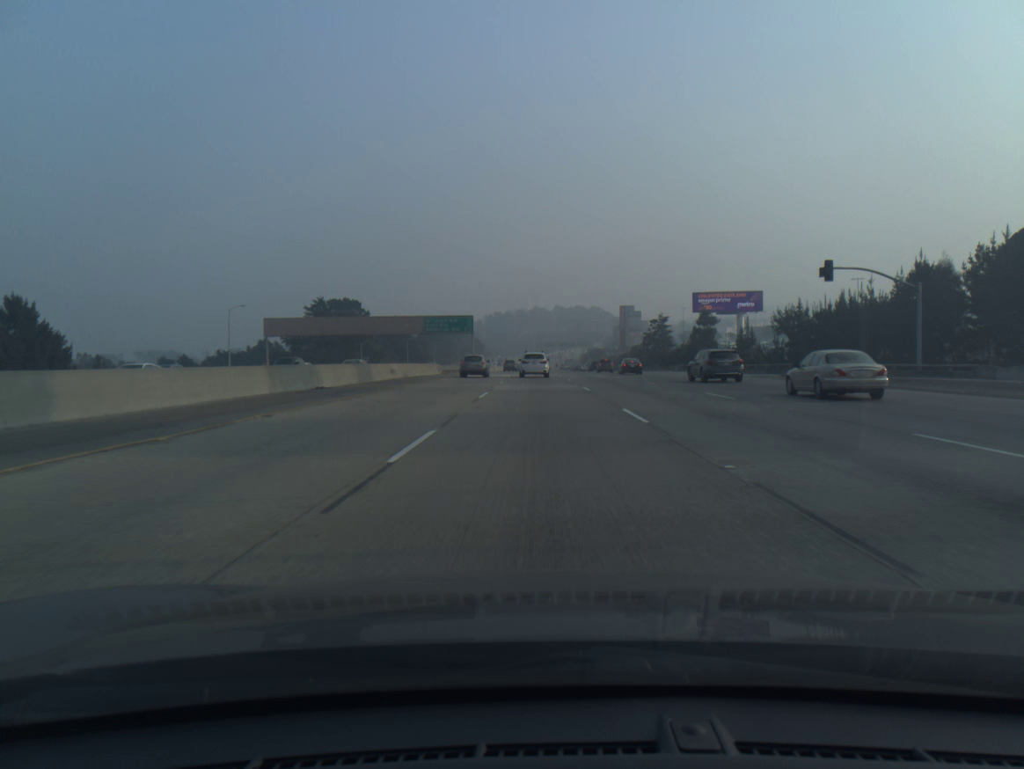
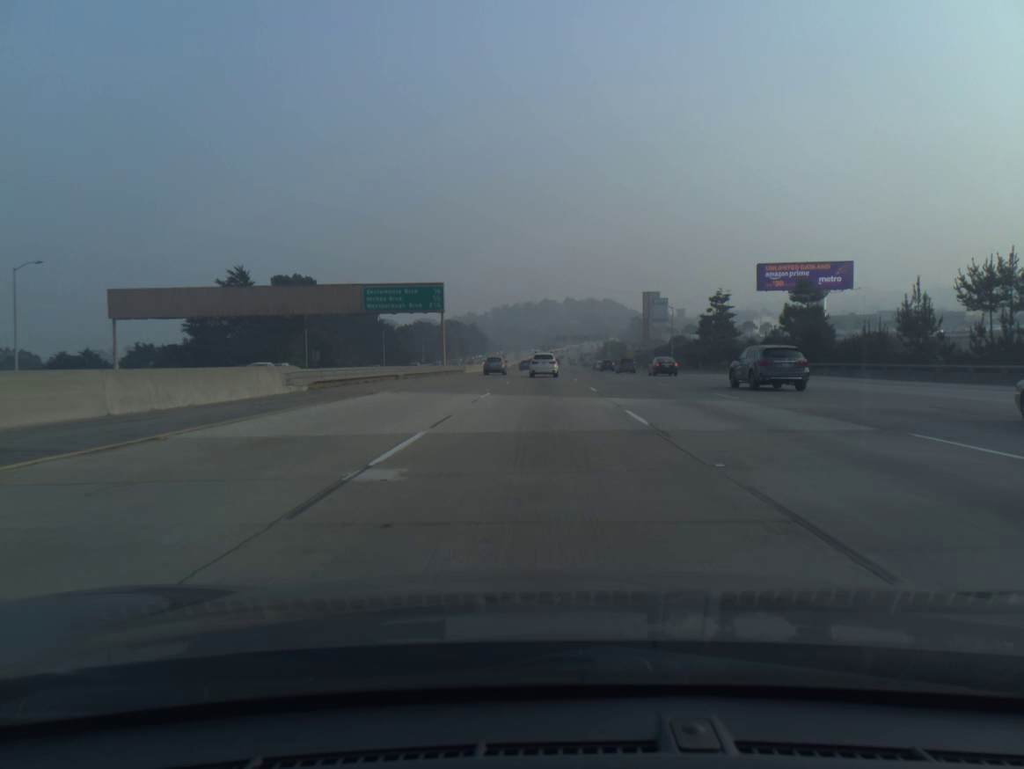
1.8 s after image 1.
(-0.3, +44.0) m; -1°
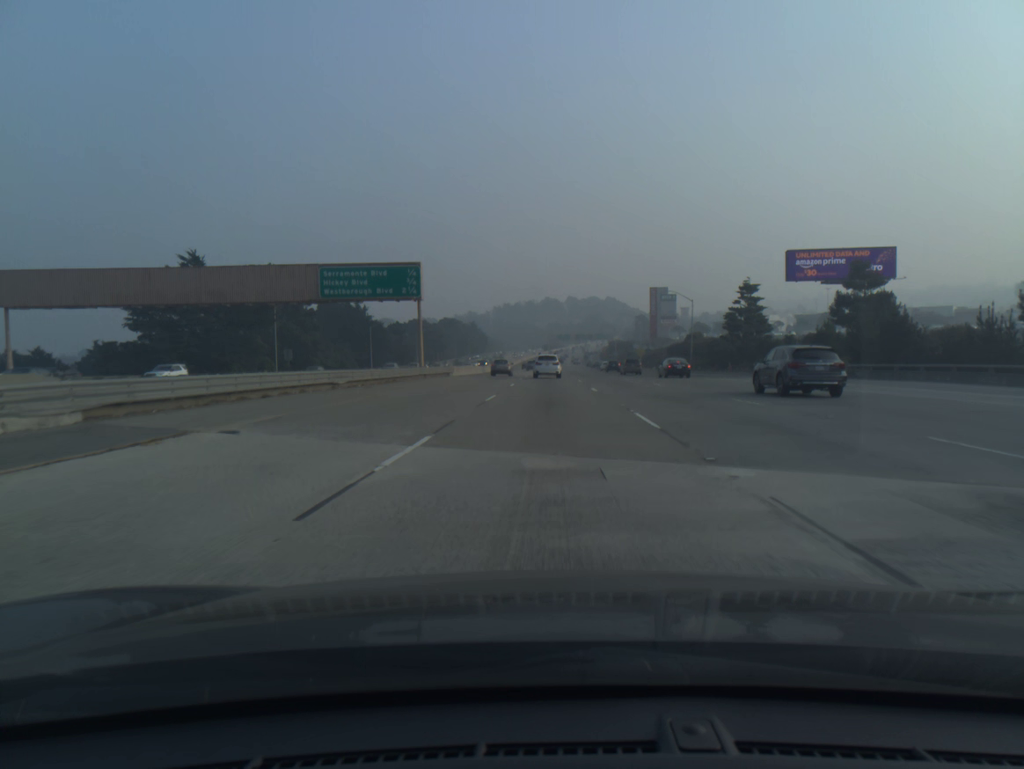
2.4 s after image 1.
(0.0, +14.8) m; 0°
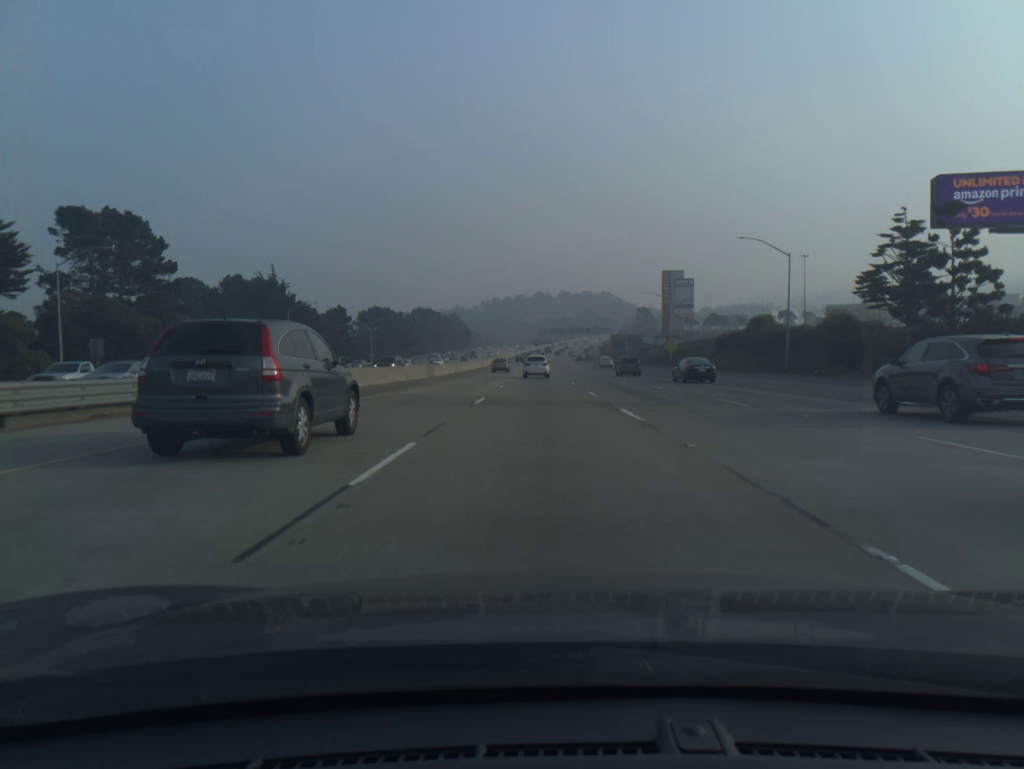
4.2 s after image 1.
(+0.3, +45.0) m; +1°
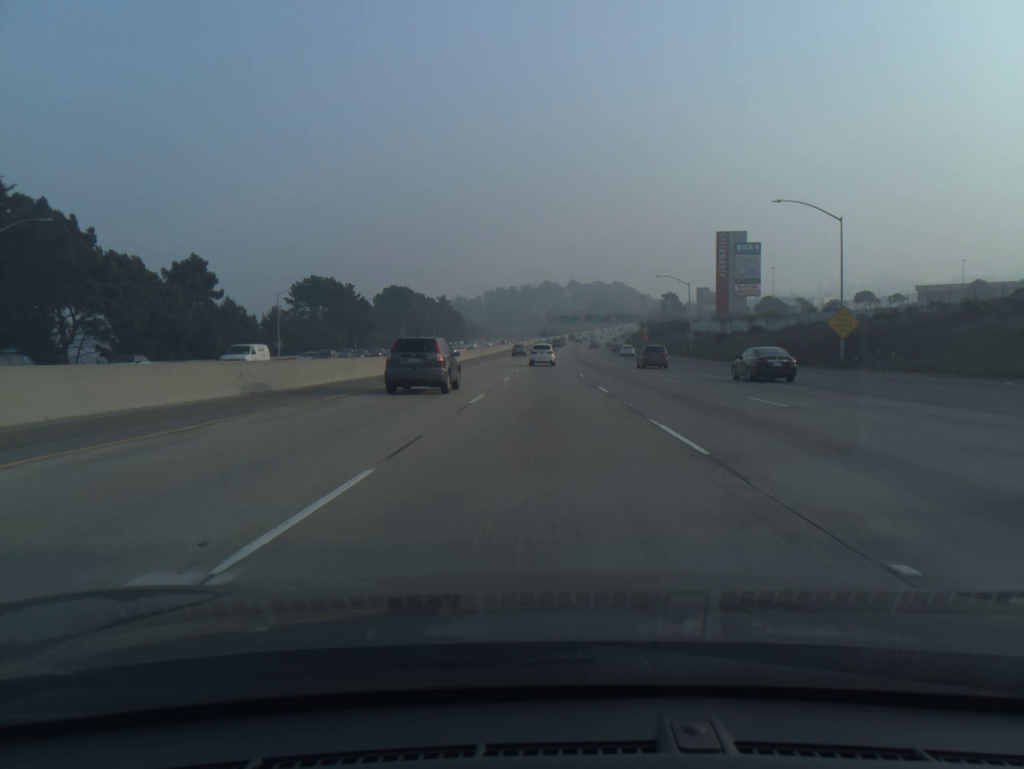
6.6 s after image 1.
(-0.3, +61.6) m; -1°
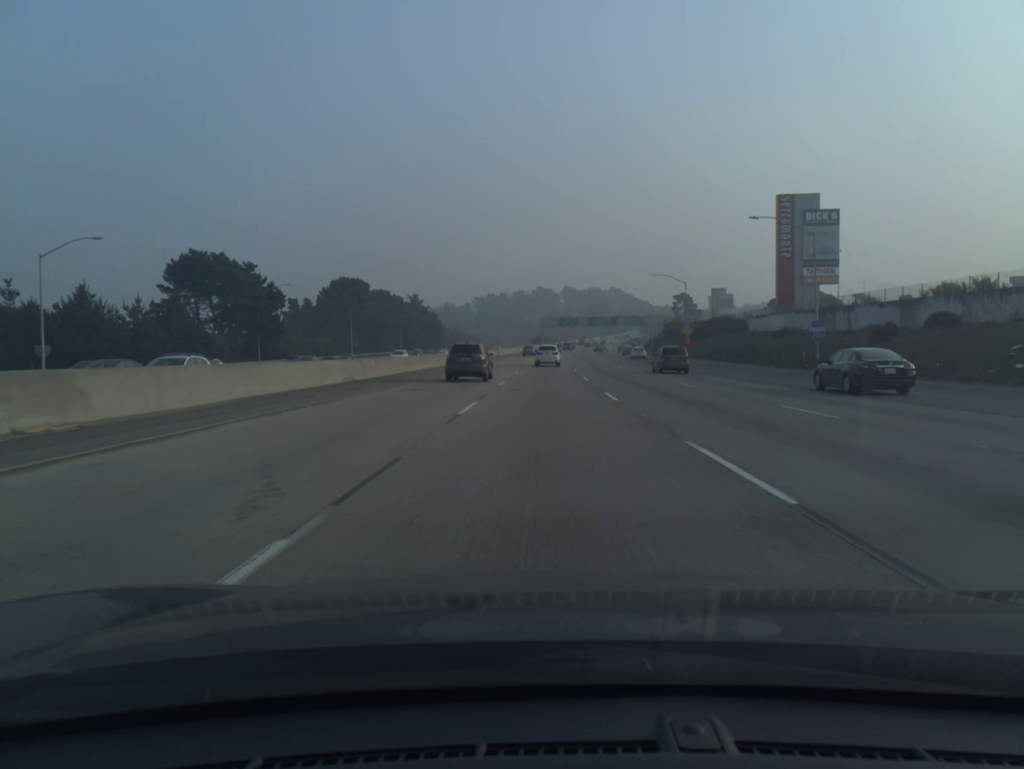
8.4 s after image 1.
(+0.1, +46.8) m; +1°
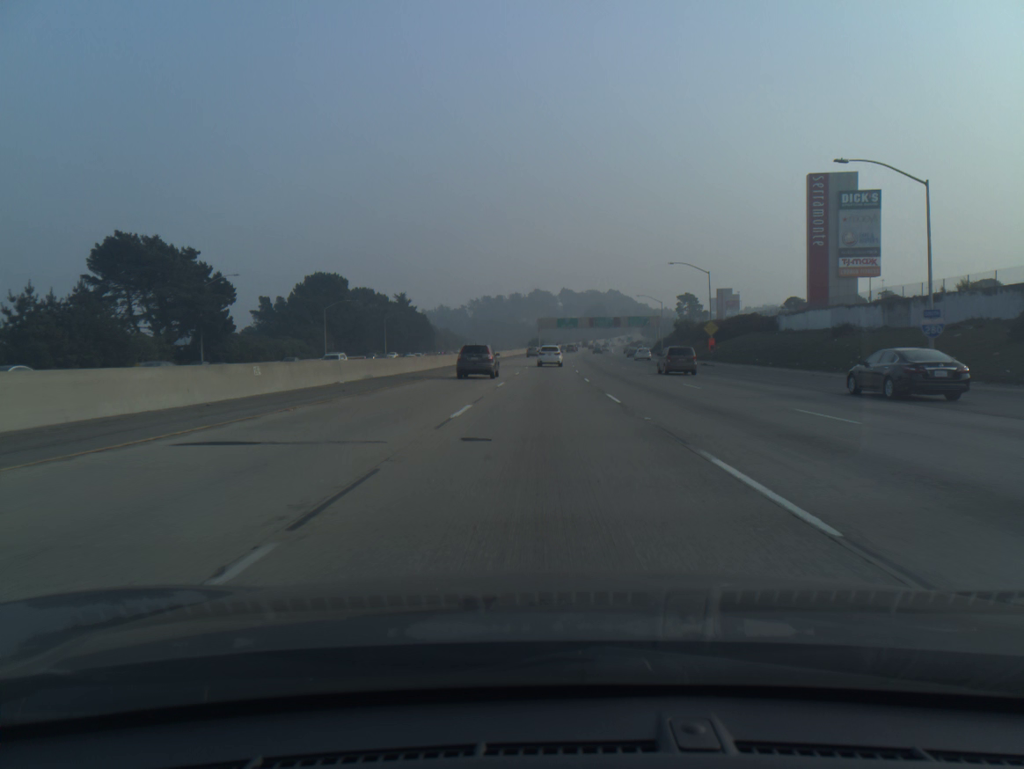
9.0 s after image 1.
(0.0, +15.7) m; 0°
